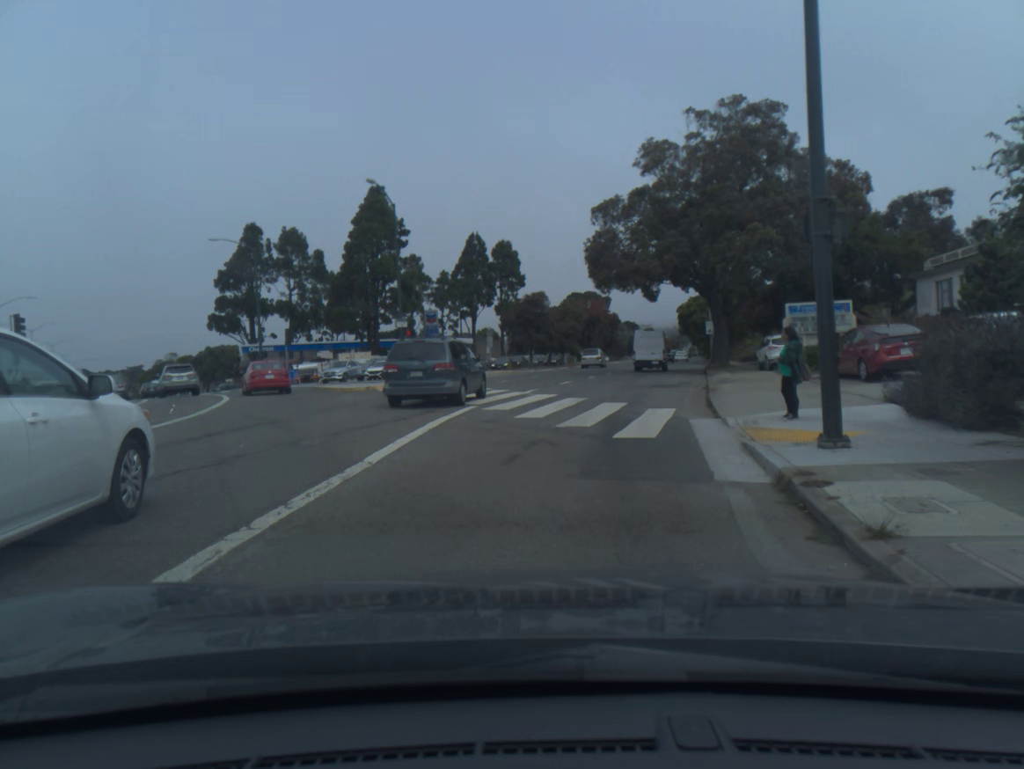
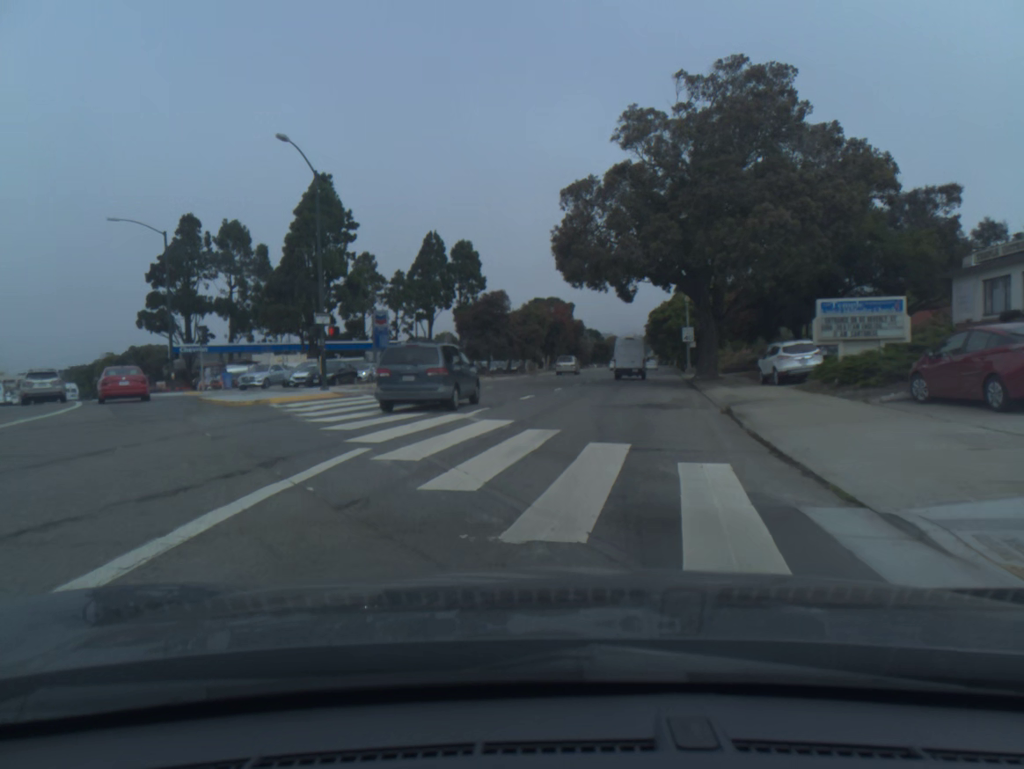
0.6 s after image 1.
(+0.2, +8.0) m; +2°
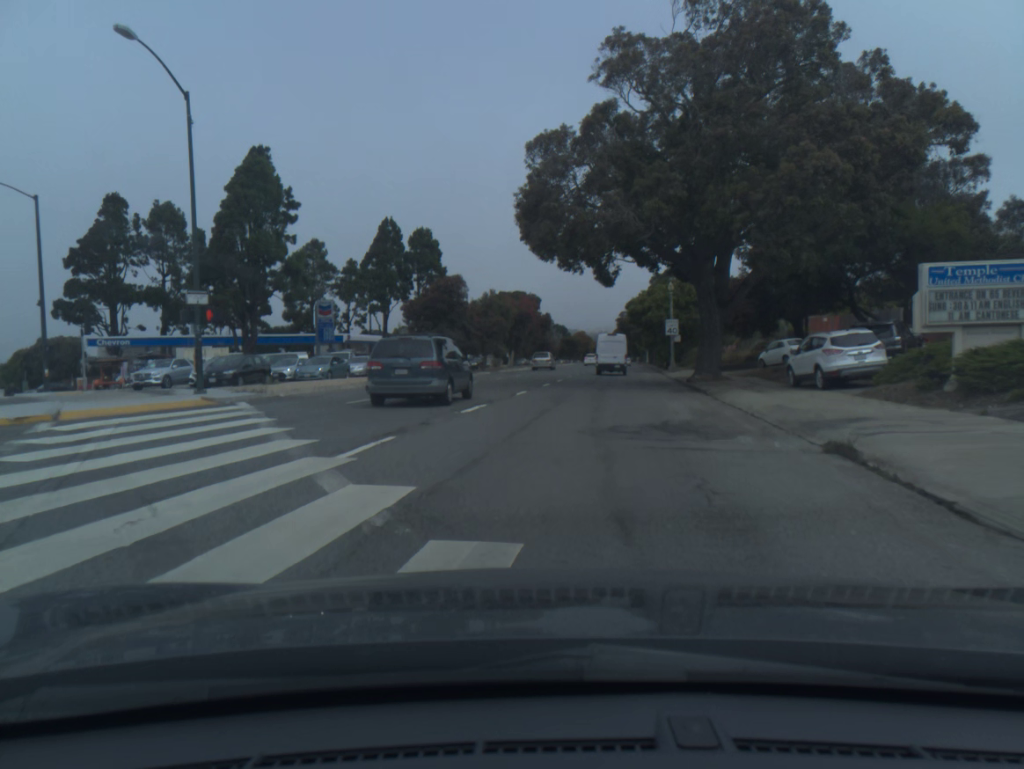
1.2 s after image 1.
(+0.2, +8.7) m; +3°
